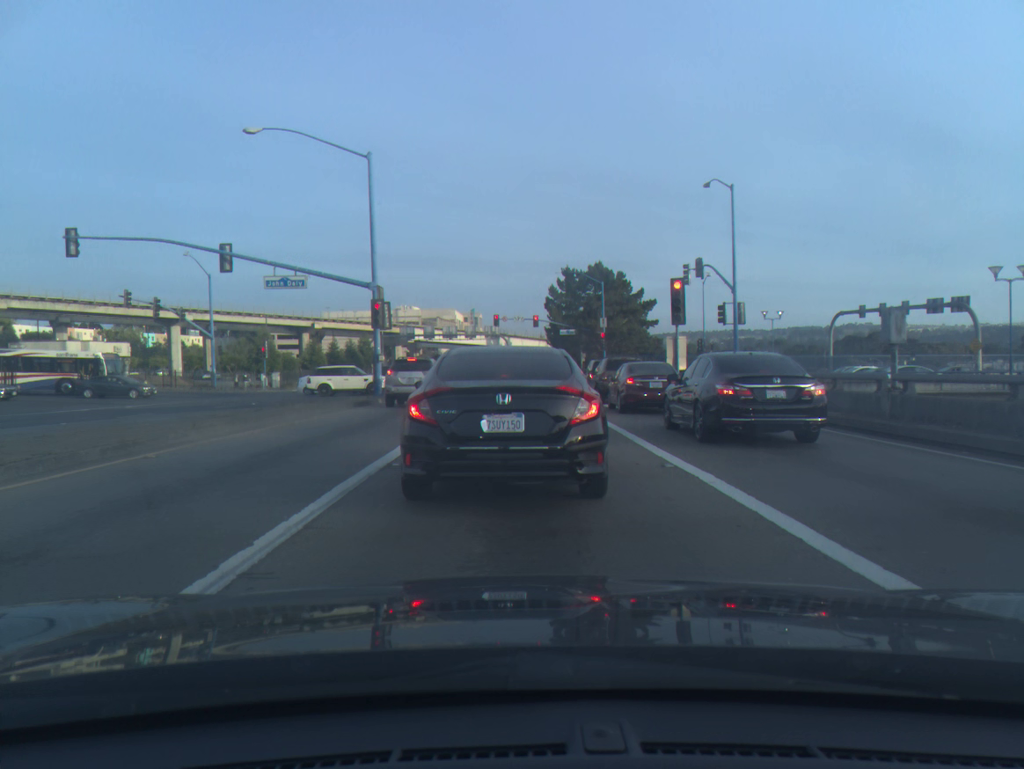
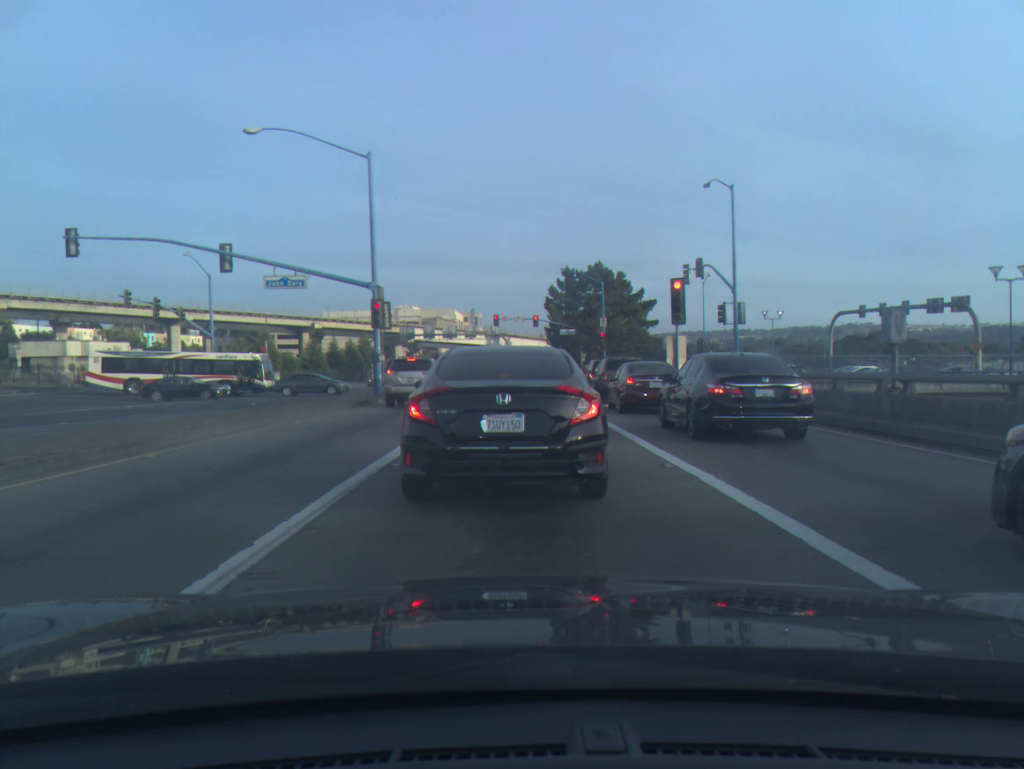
(0.0, 0.0) m; 0°
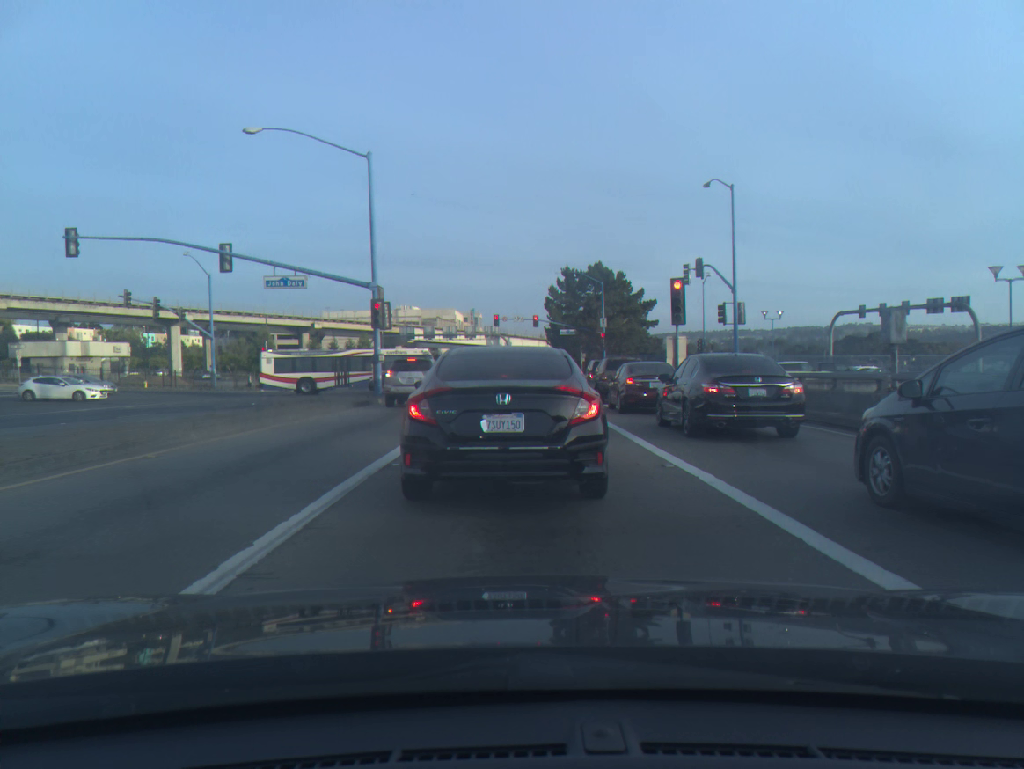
(0.0, 0.0) m; 0°
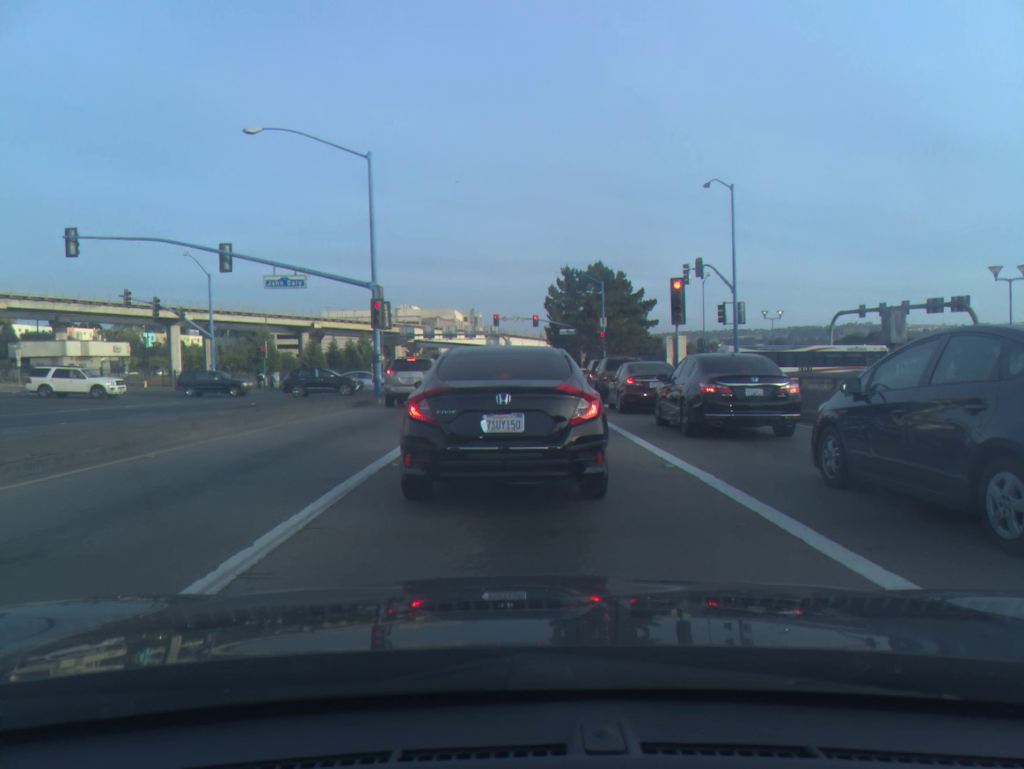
(0.0, 0.0) m; 0°
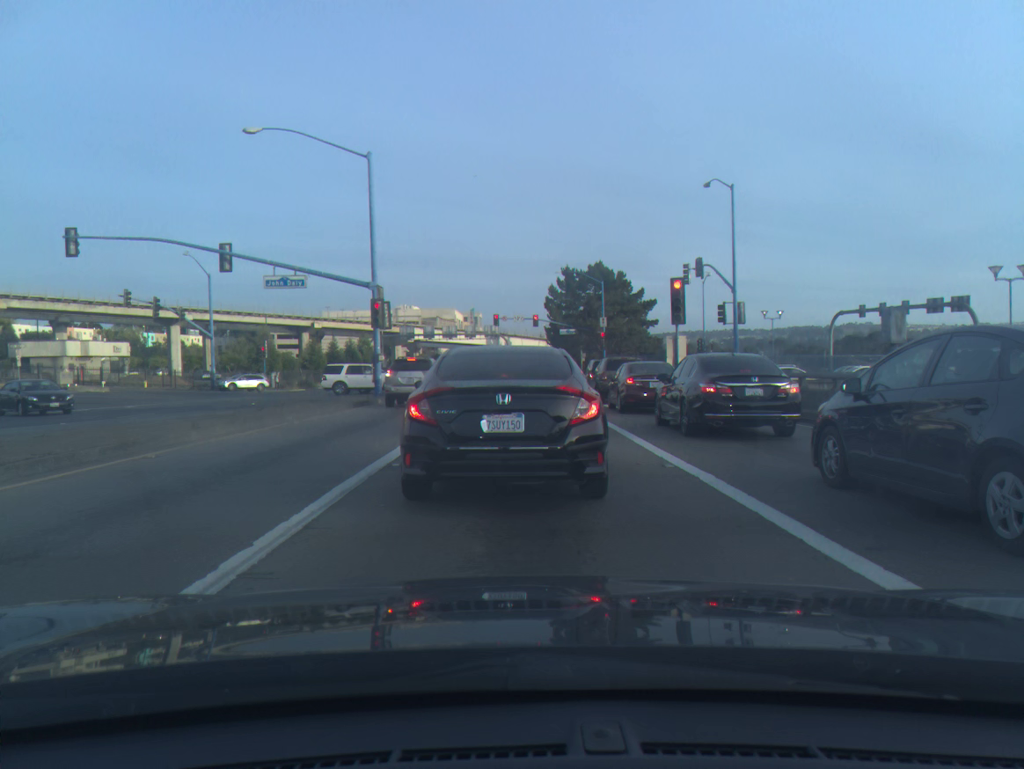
(0.0, 0.0) m; 0°
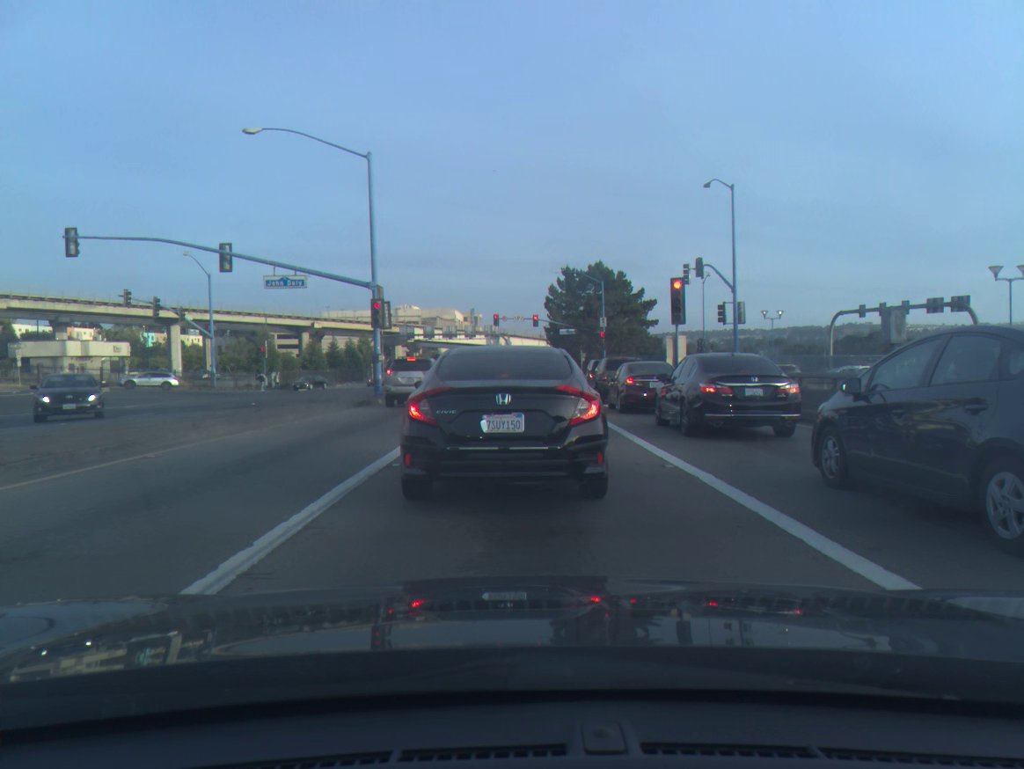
(0.0, 0.0) m; 0°
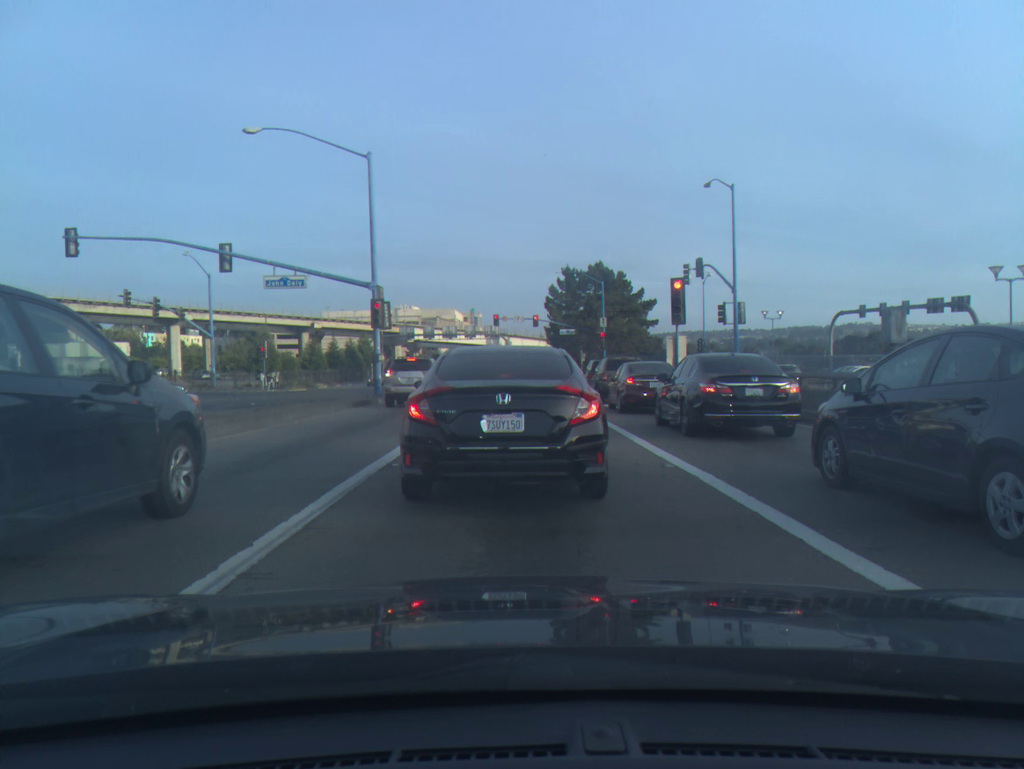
(0.0, 0.0) m; 0°
